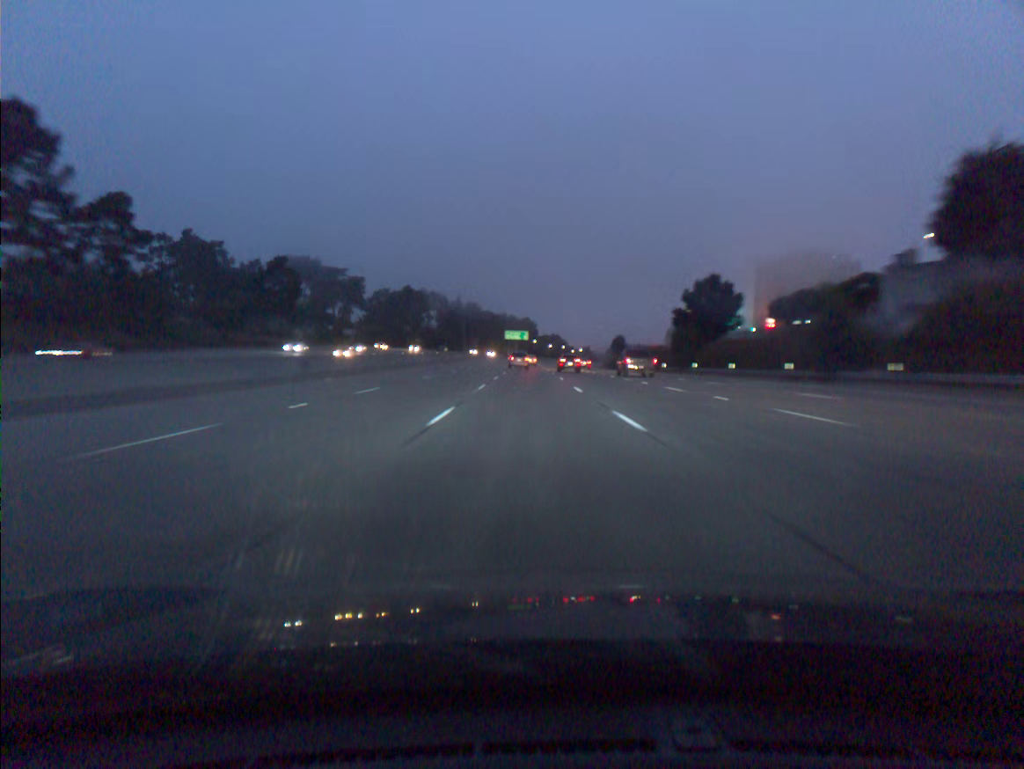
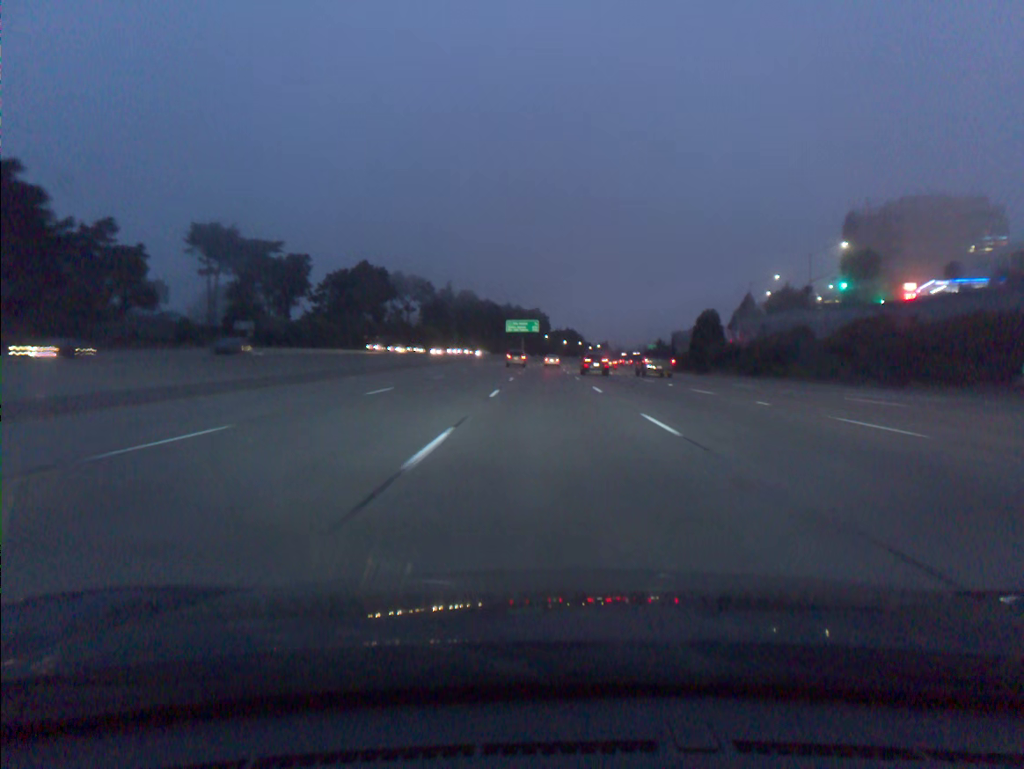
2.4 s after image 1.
(-1.4, +73.3) m; -1°
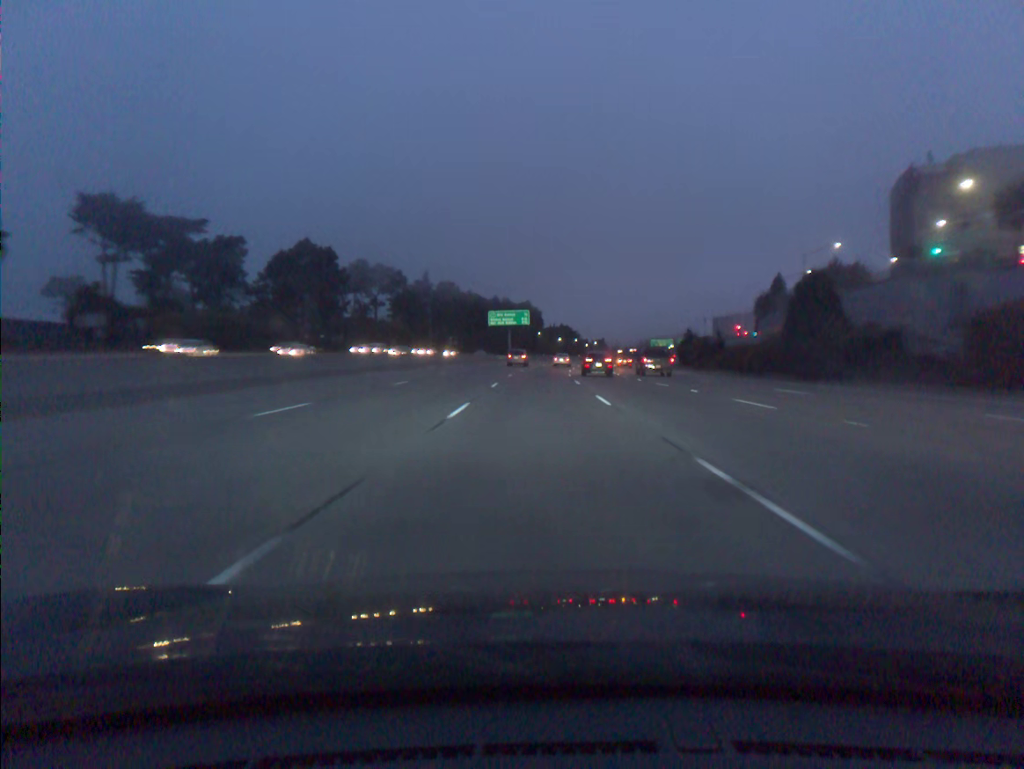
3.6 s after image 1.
(+0.2, +36.3) m; +1°
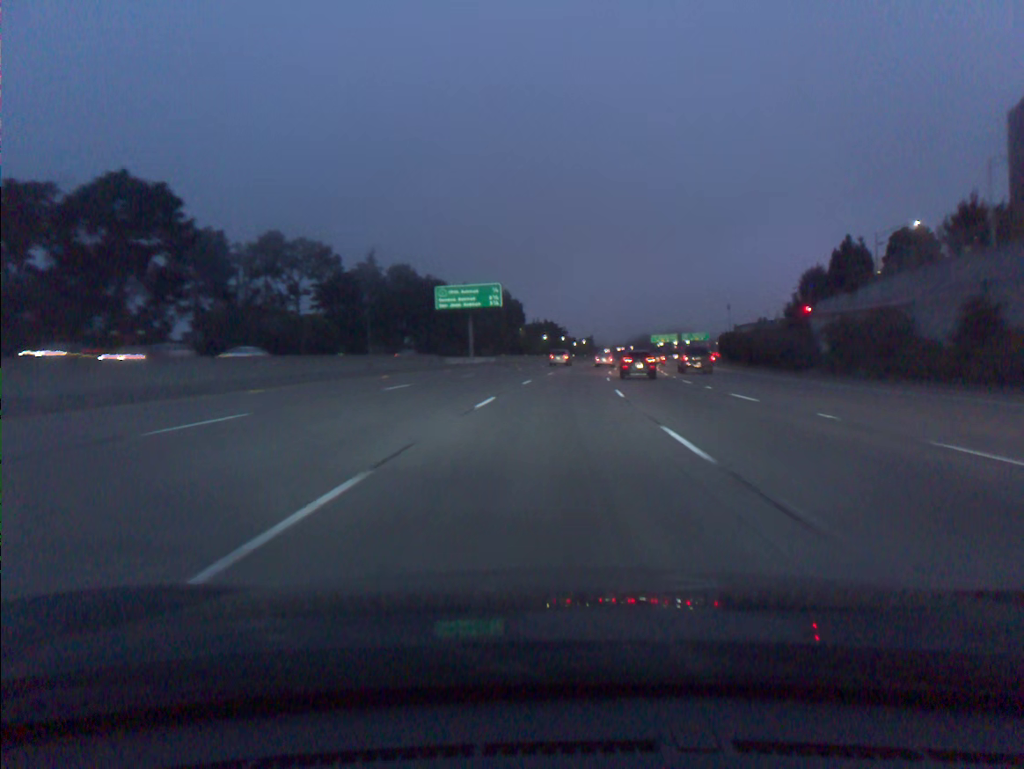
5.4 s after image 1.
(+0.2, +53.7) m; +1°
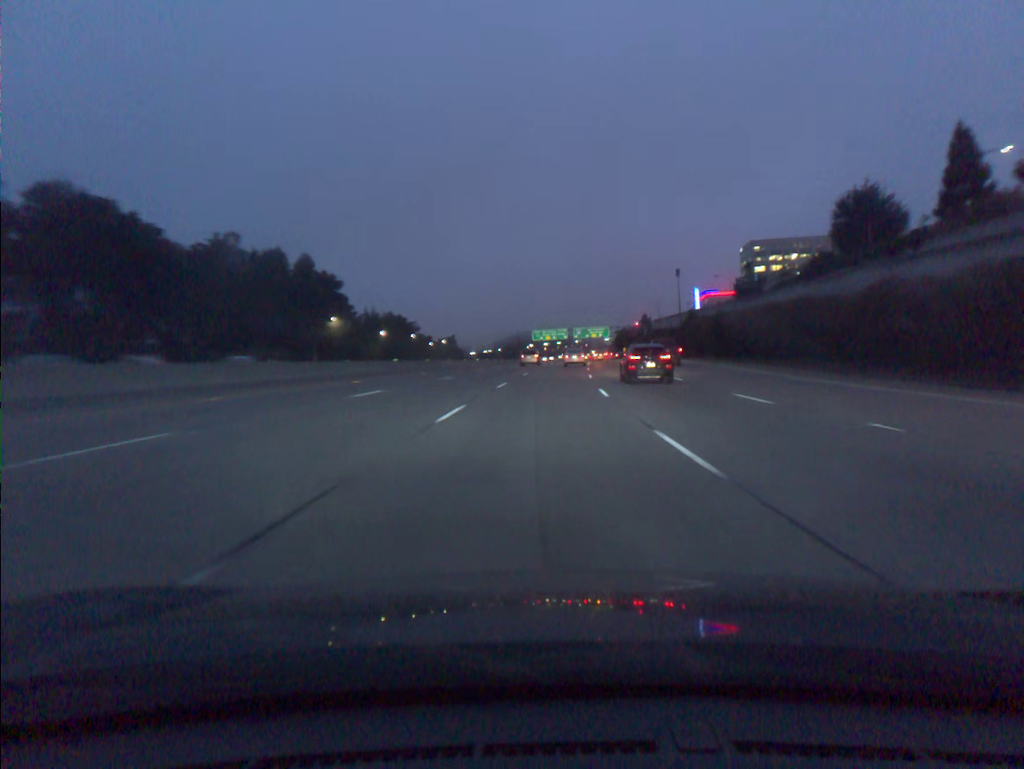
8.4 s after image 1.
(+7.5, +88.9) m; +10°
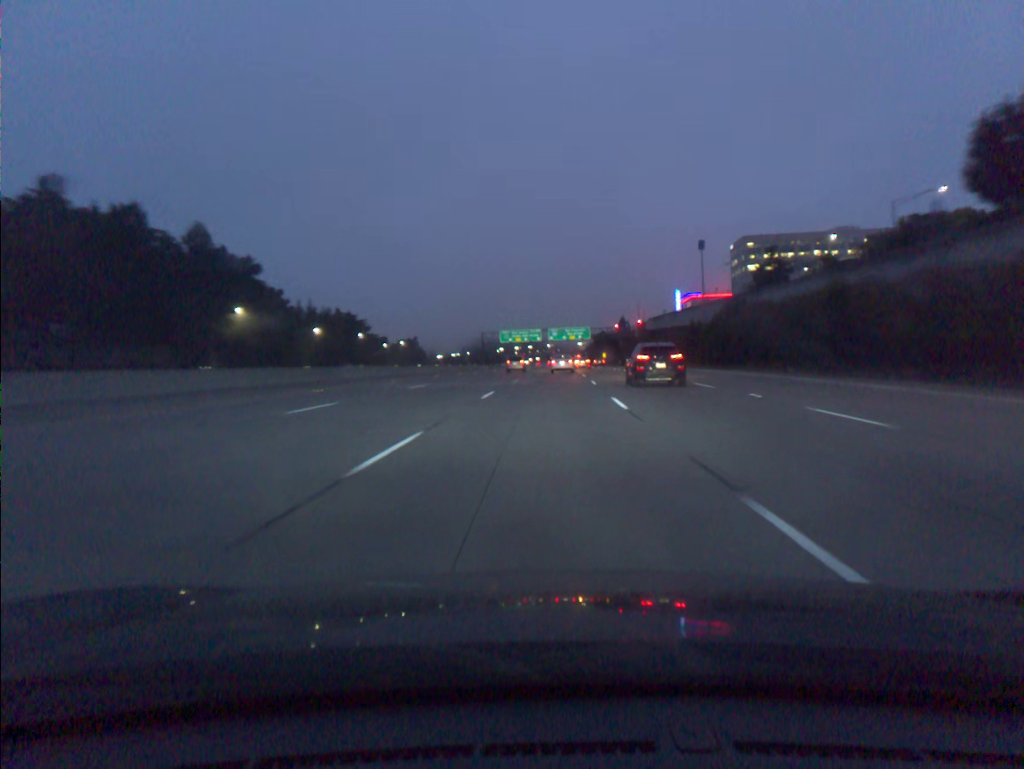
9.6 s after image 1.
(+0.7, +34.8) m; +2°
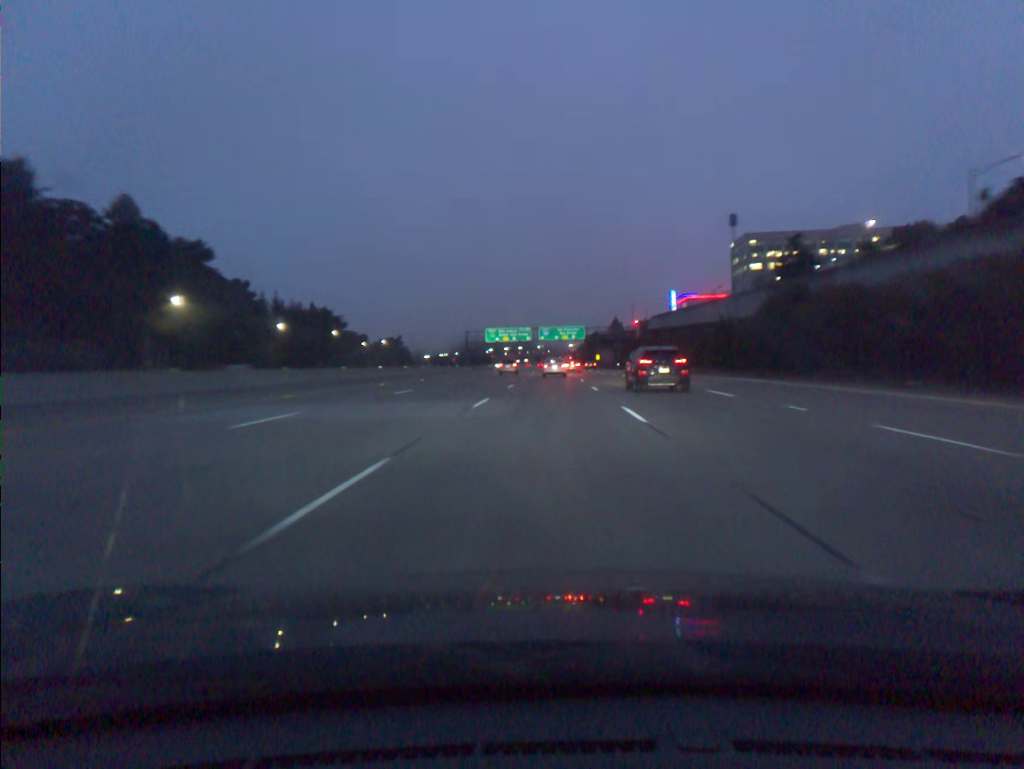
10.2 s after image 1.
(+0.1, +17.2) m; +1°
